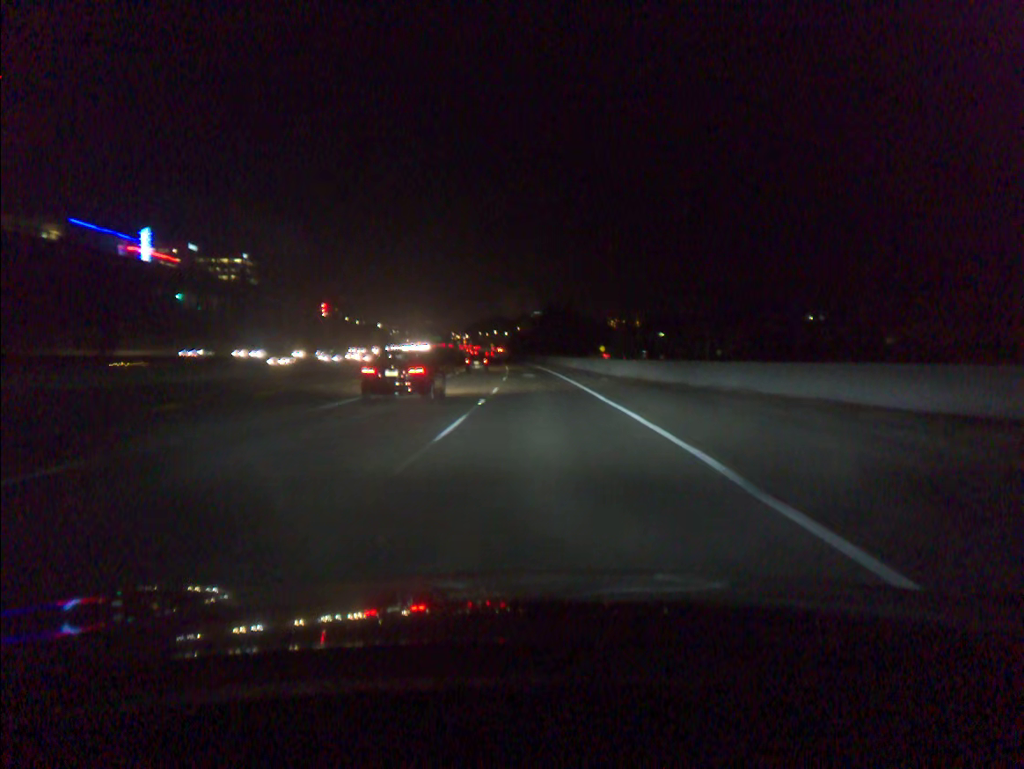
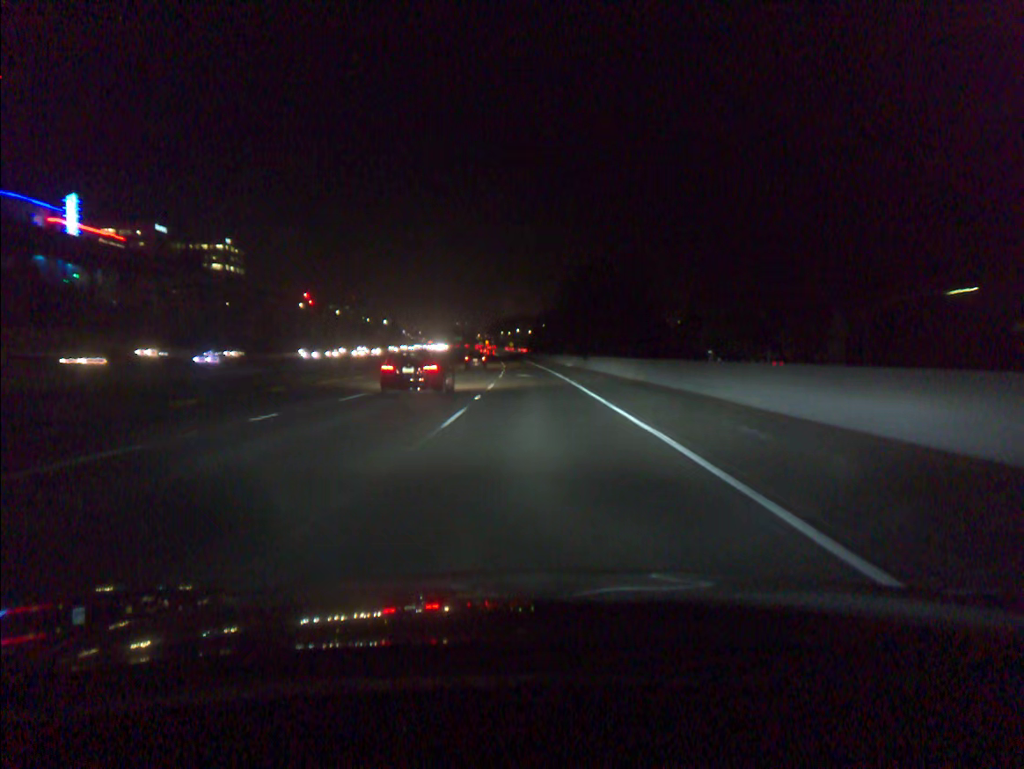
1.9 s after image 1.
(-0.8, +56.5) m; -2°
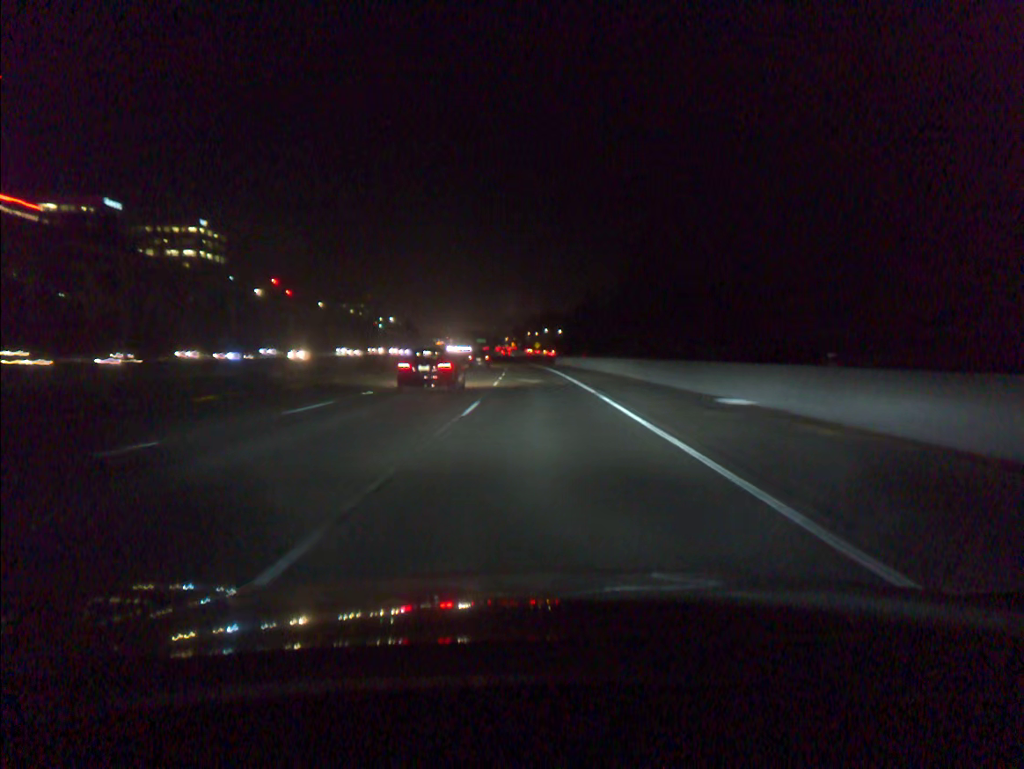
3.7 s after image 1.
(-1.2, +56.3) m; -2°
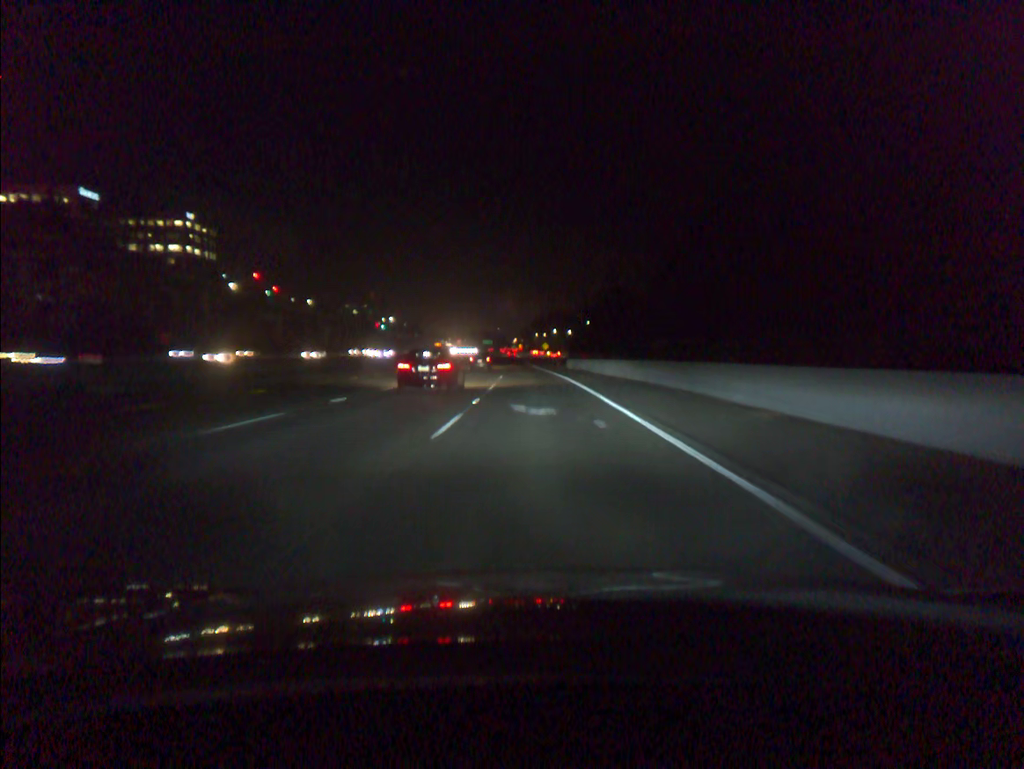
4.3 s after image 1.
(-0.1, +18.5) m; -1°
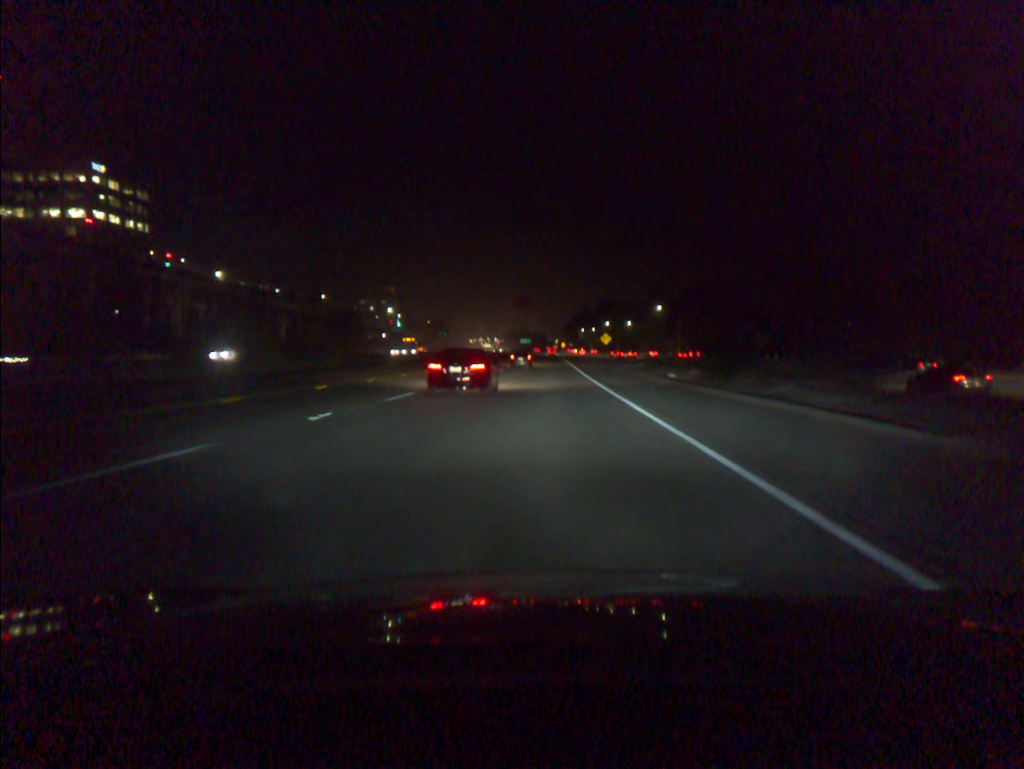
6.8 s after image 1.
(-2.0, +78.4) m; -3°
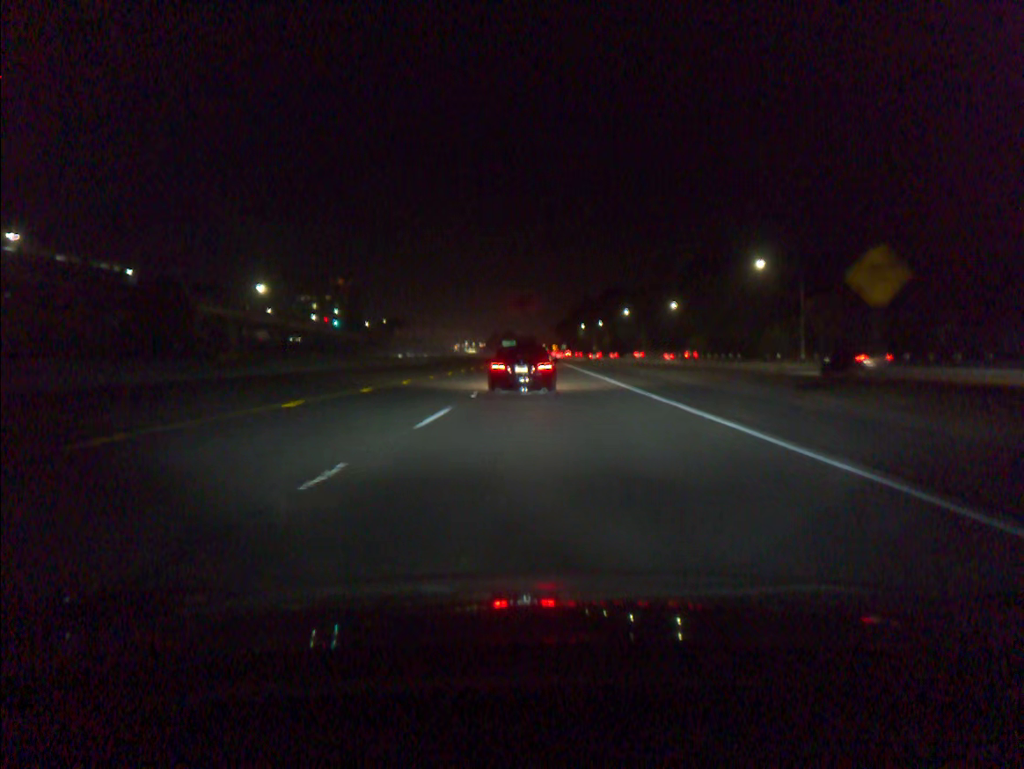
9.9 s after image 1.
(+0.1, +95.8) m; +1°
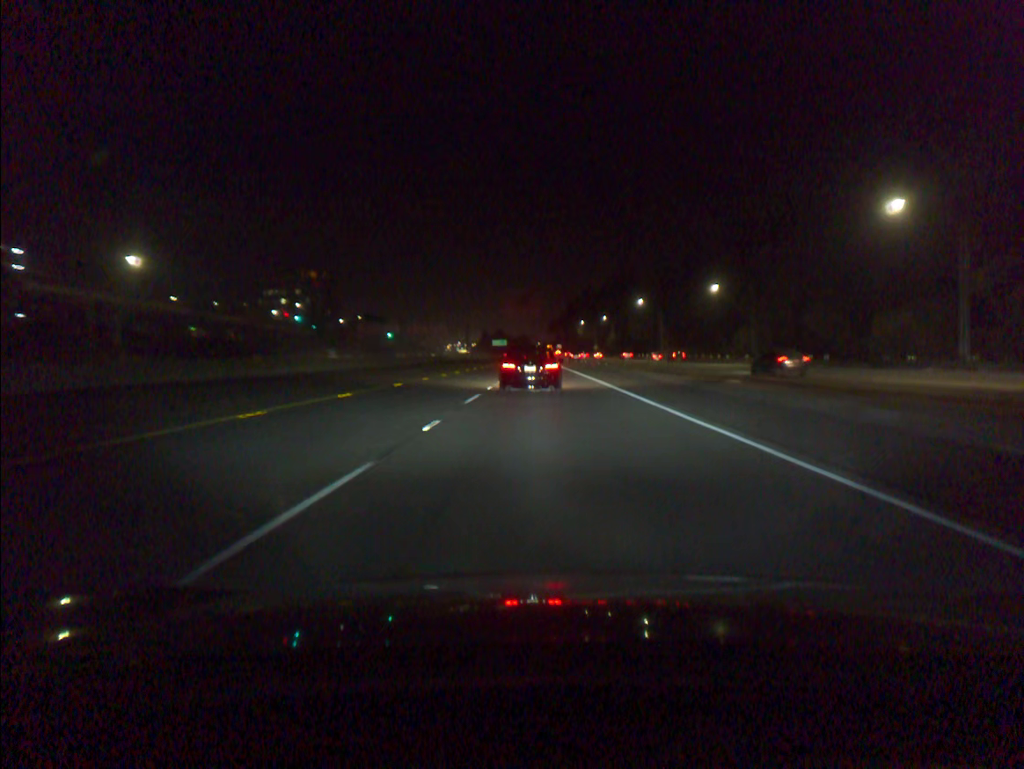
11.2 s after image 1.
(+0.2, +38.6) m; 0°
